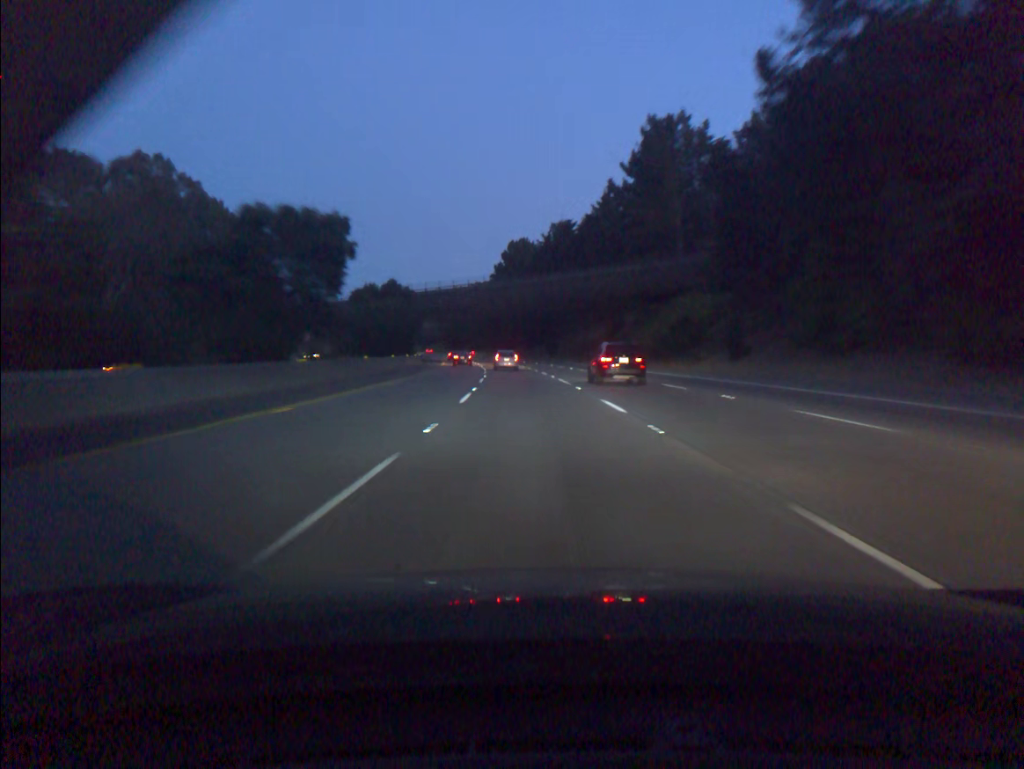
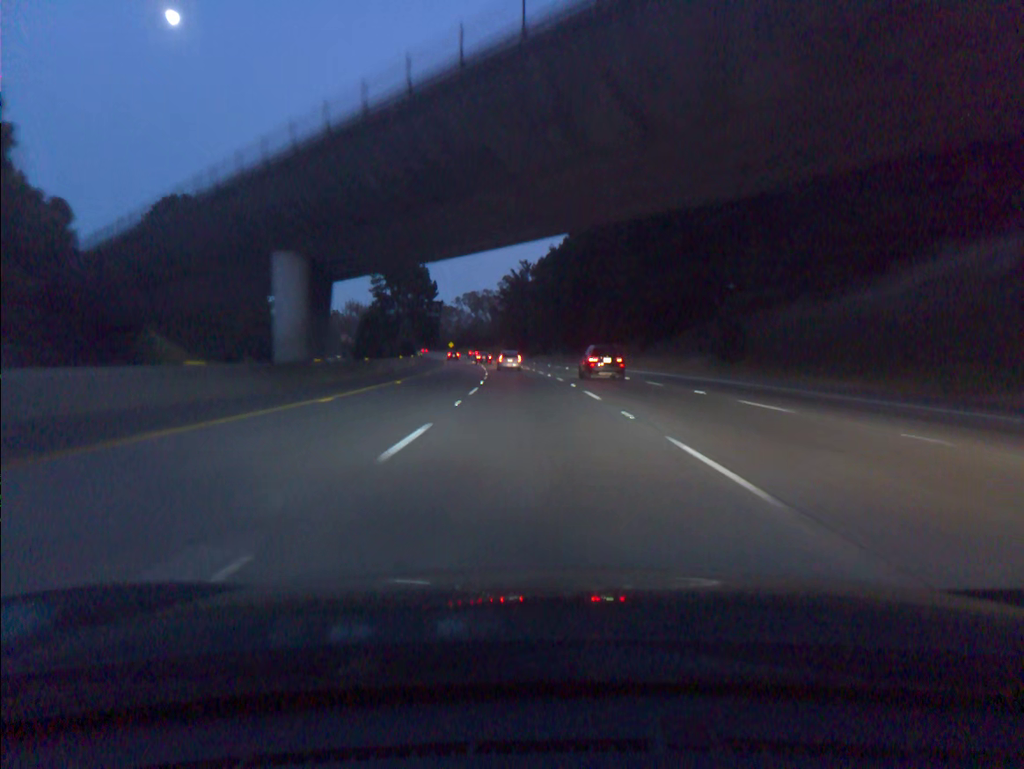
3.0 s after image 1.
(-4.1, +82.9) m; -6°
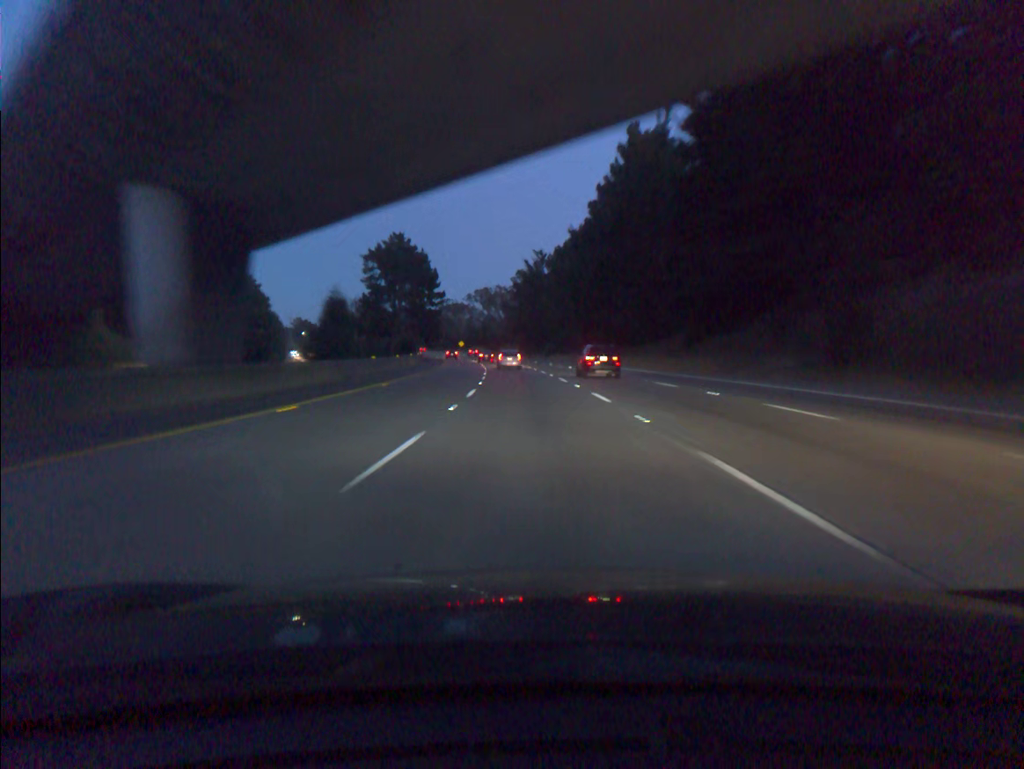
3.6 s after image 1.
(-0.1, +16.6) m; -1°
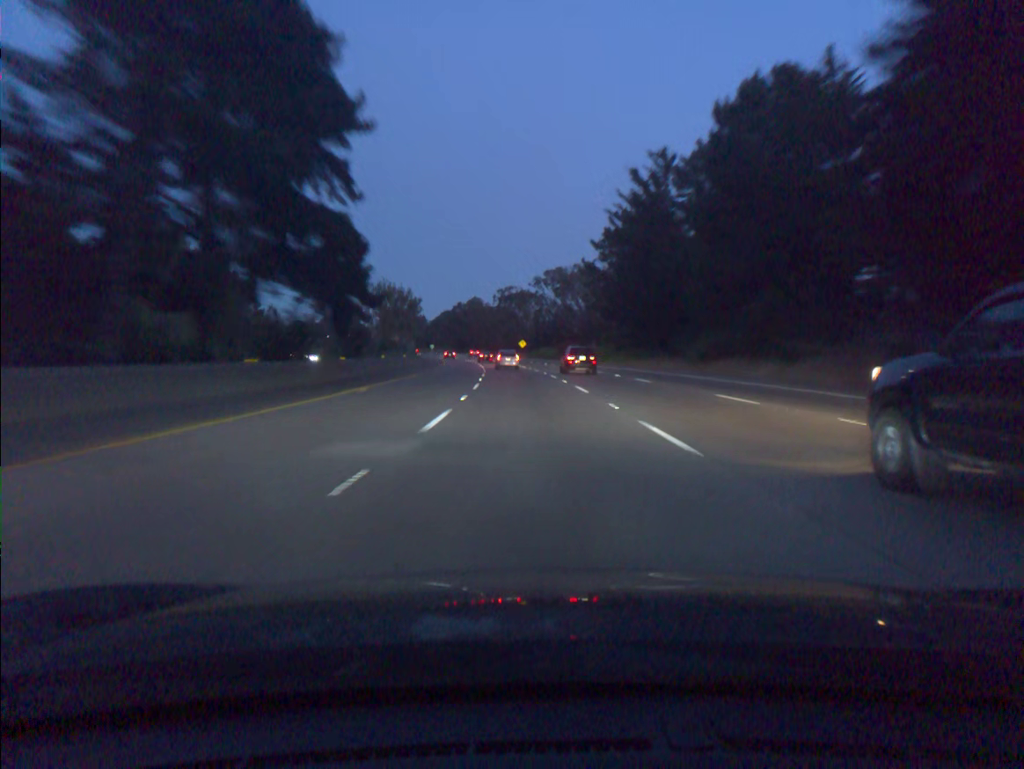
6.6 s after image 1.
(-4.0, +82.8) m; -6°
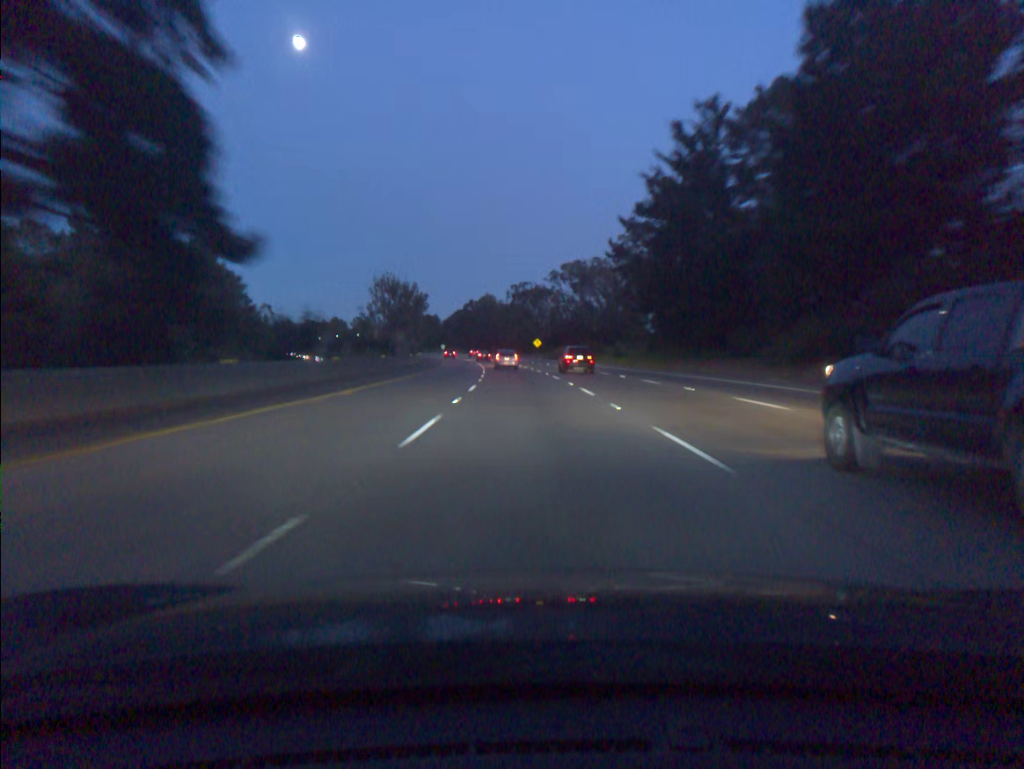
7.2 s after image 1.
(-0.2, +16.5) m; -1°
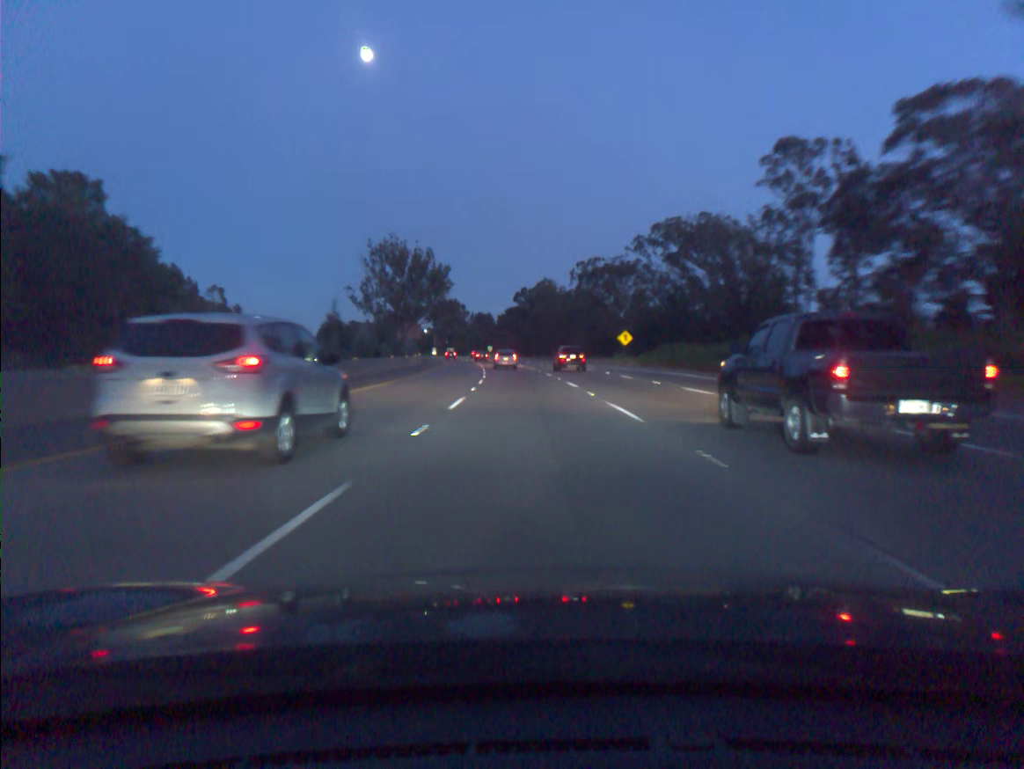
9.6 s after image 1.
(-2.7, +66.1) m; -5°
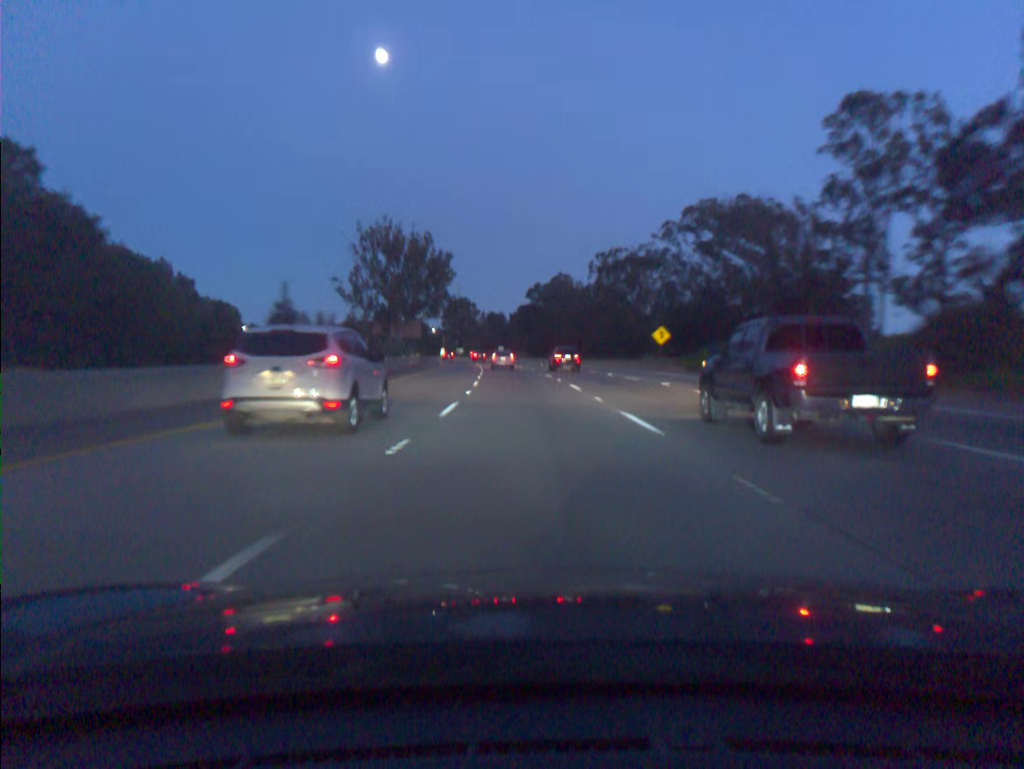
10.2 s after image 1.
(-0.1, +16.6) m; -1°
